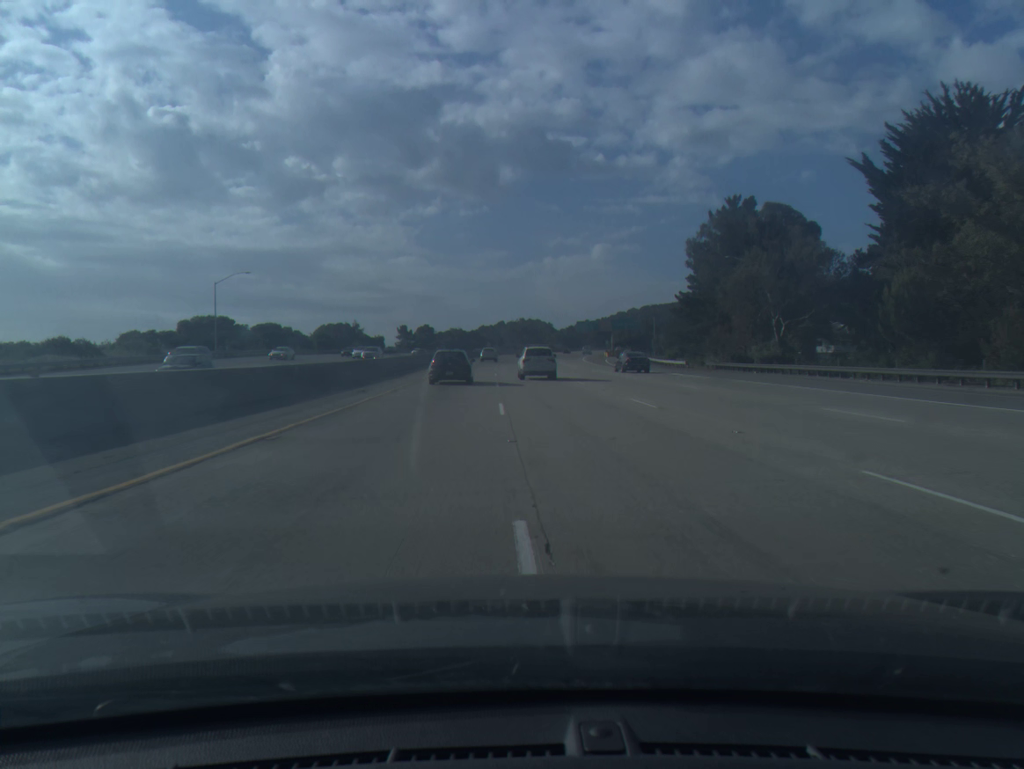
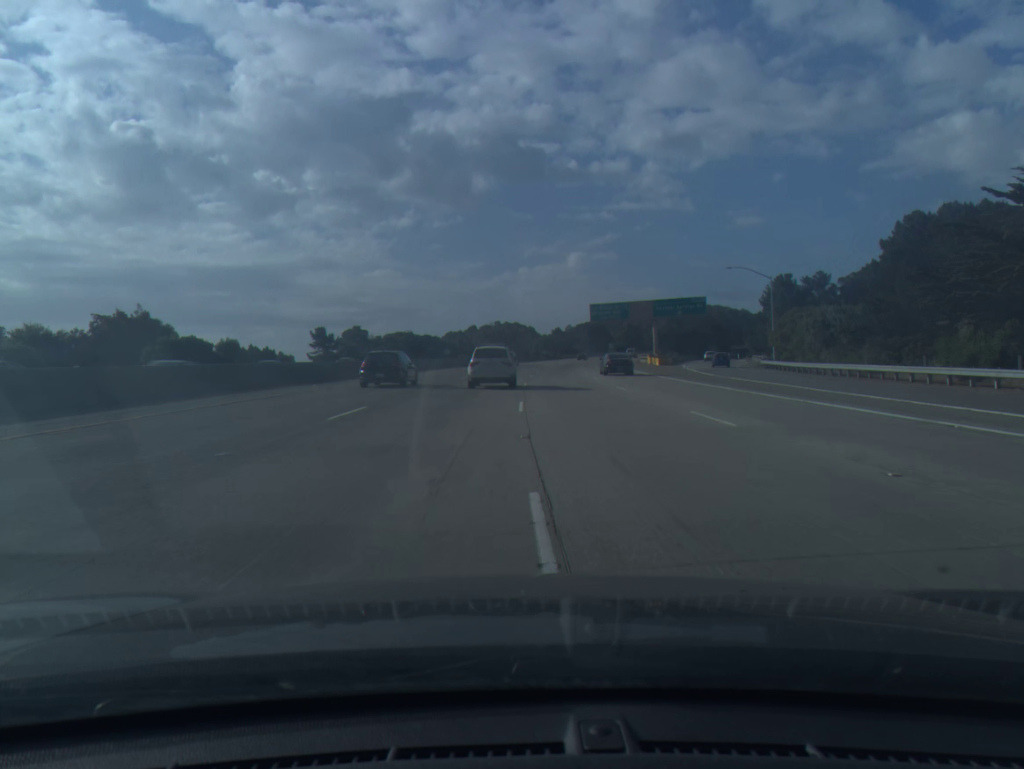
(+1.1, +86.6) m; +2°
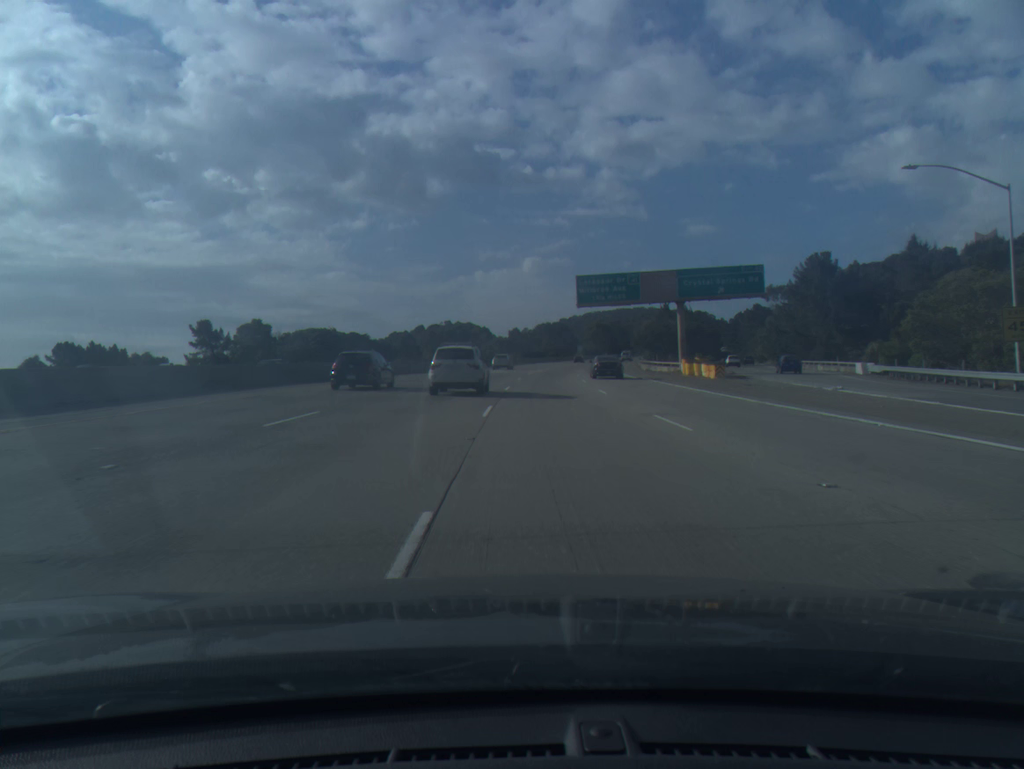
(+1.1, +43.3) m; +3°
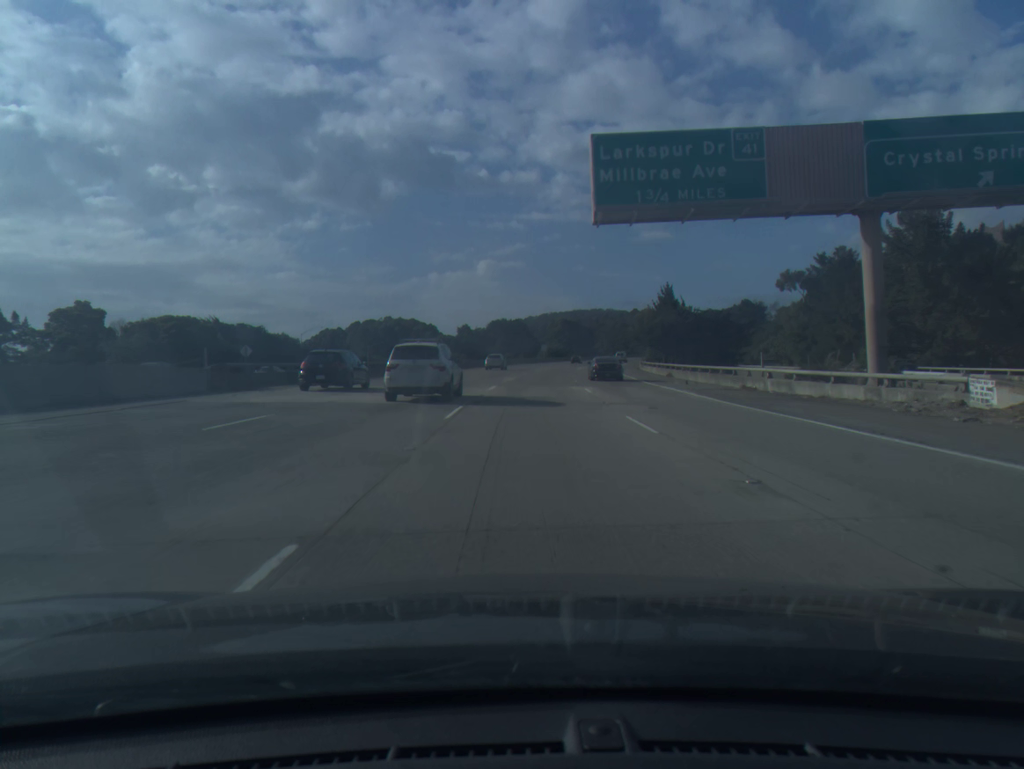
(+1.1, +43.5) m; +3°
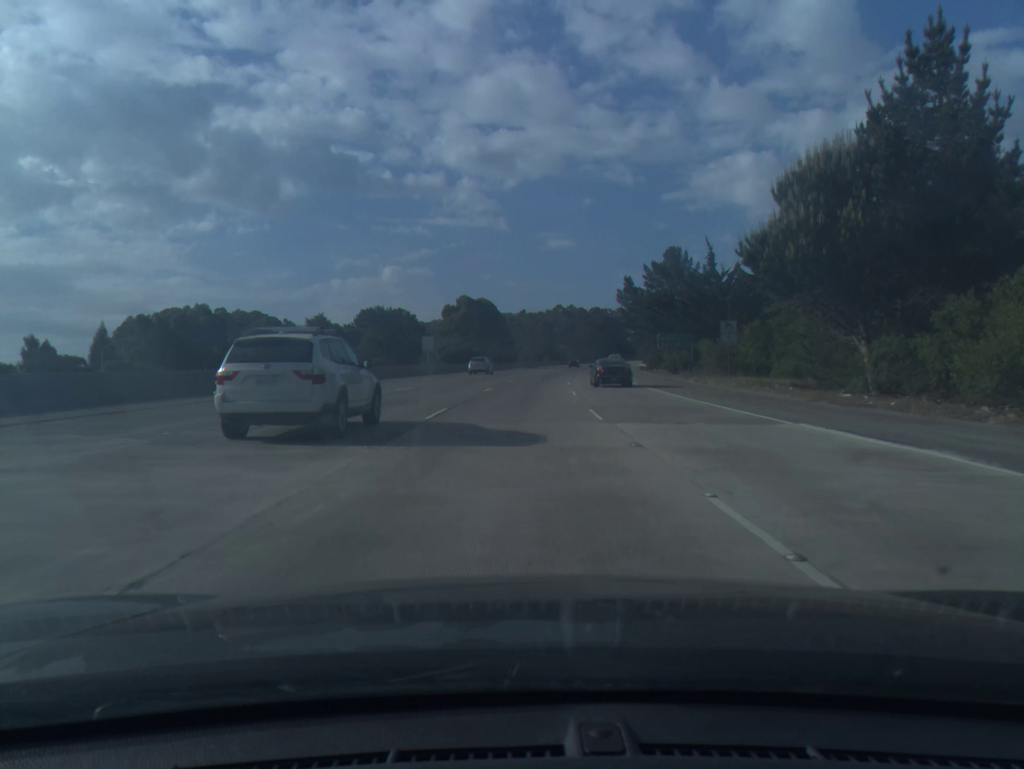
(+5.1, +87.4) m; +7°
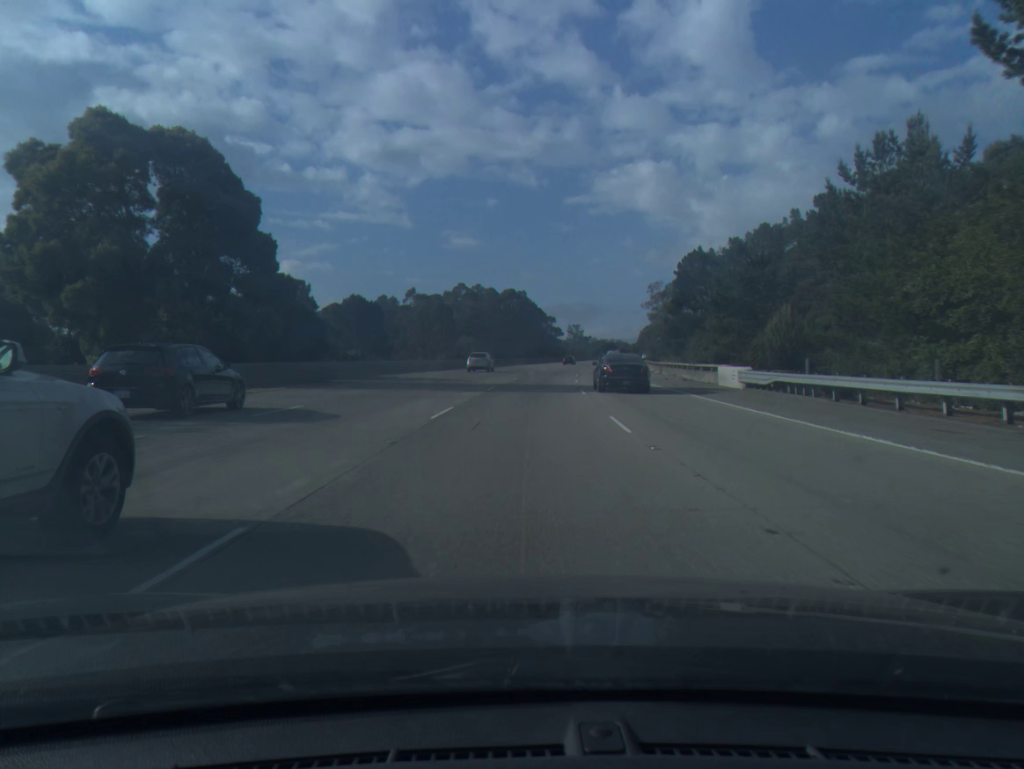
(+5.0, +87.9) m; +7°
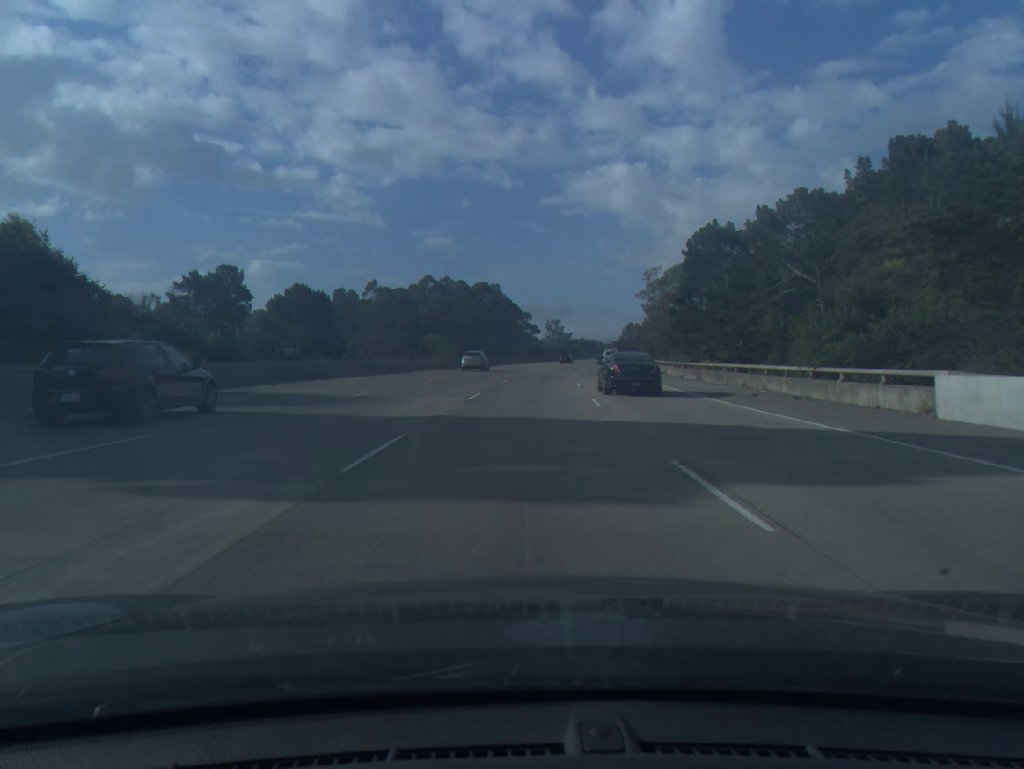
(+0.3, +22.1) m; +2°
